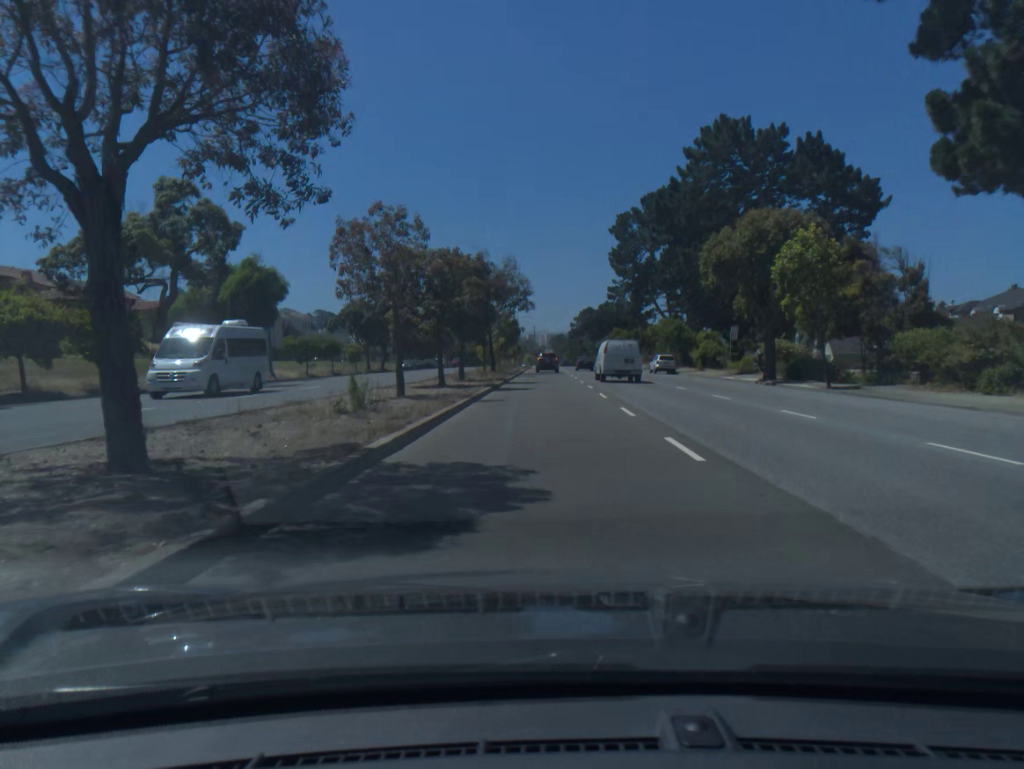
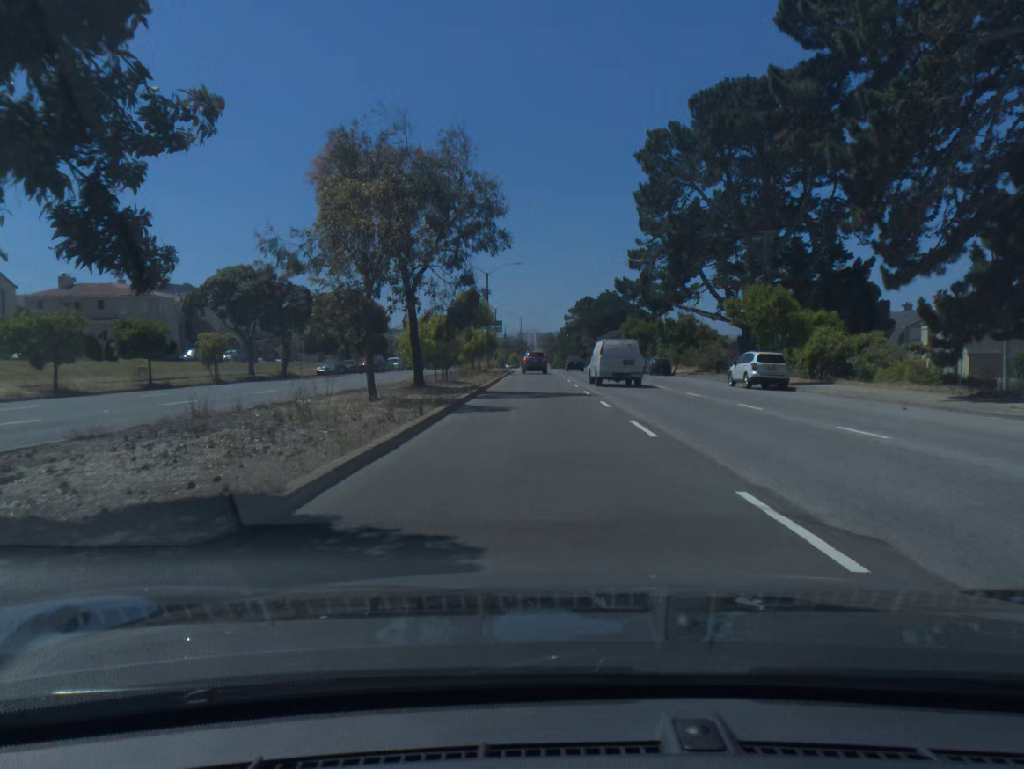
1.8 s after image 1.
(+0.1, +33.4) m; +1°
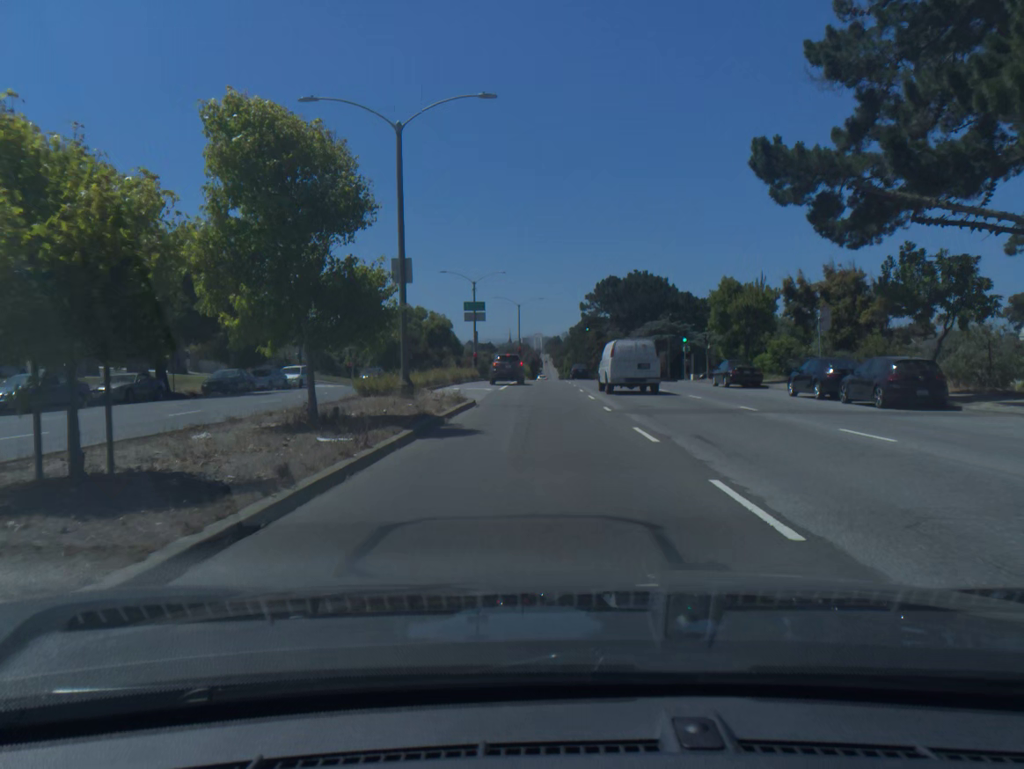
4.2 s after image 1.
(-0.2, +43.4) m; 0°
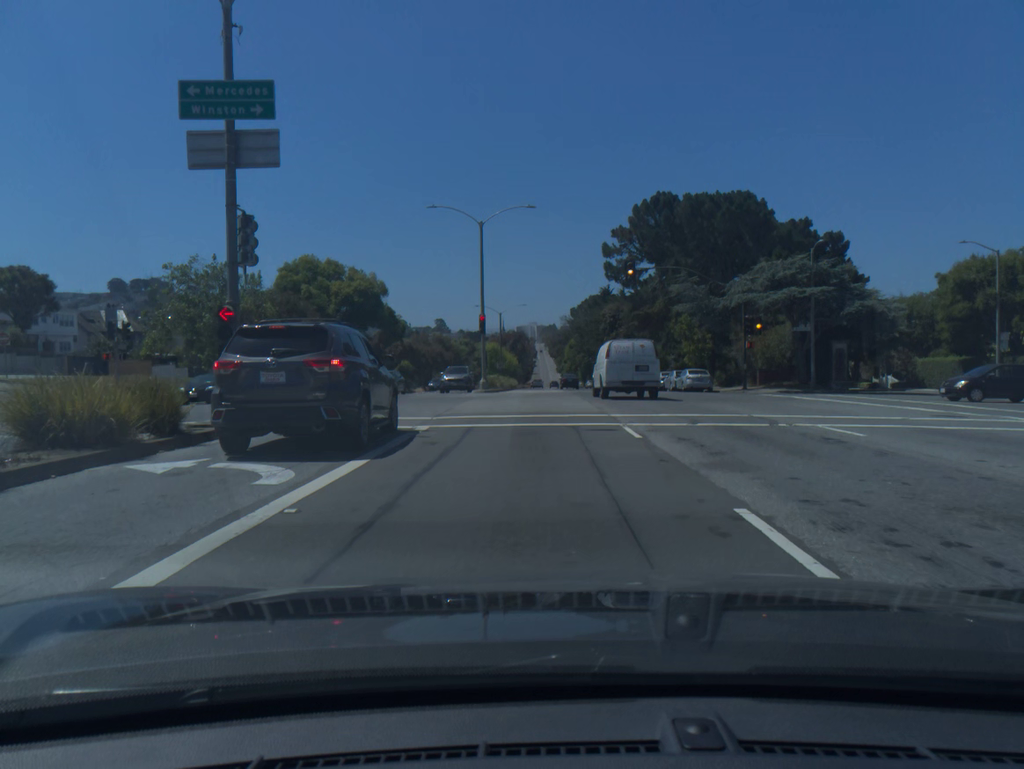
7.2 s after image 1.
(+0.2, +52.3) m; 0°
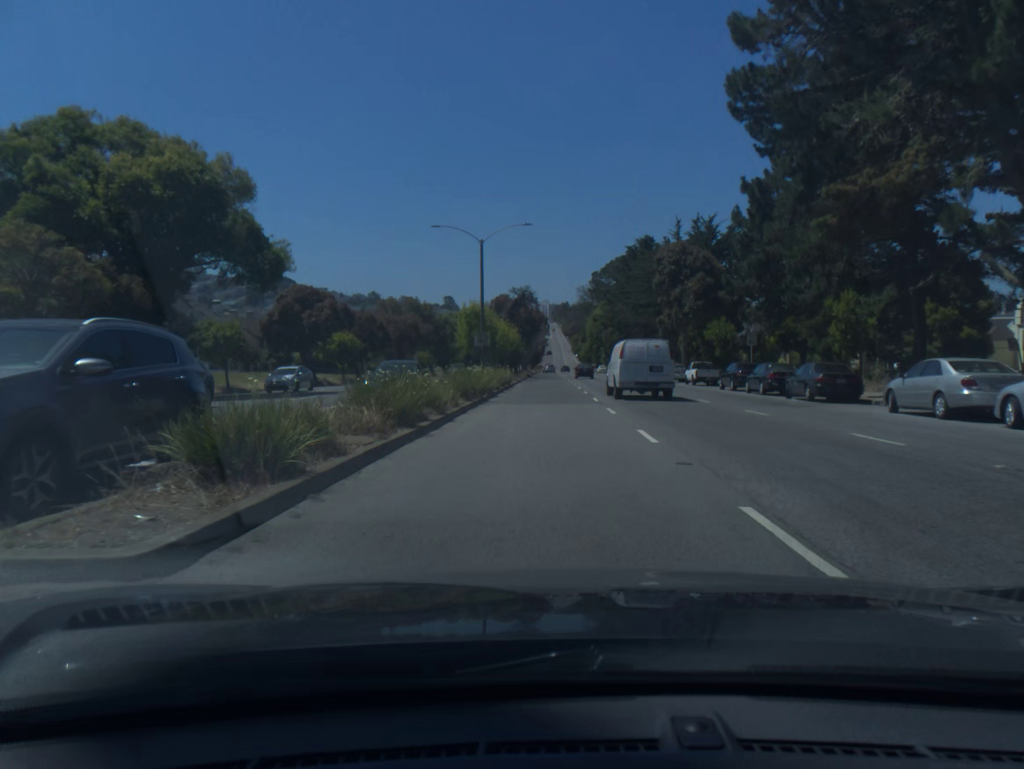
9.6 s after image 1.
(-0.4, +41.4) m; -1°
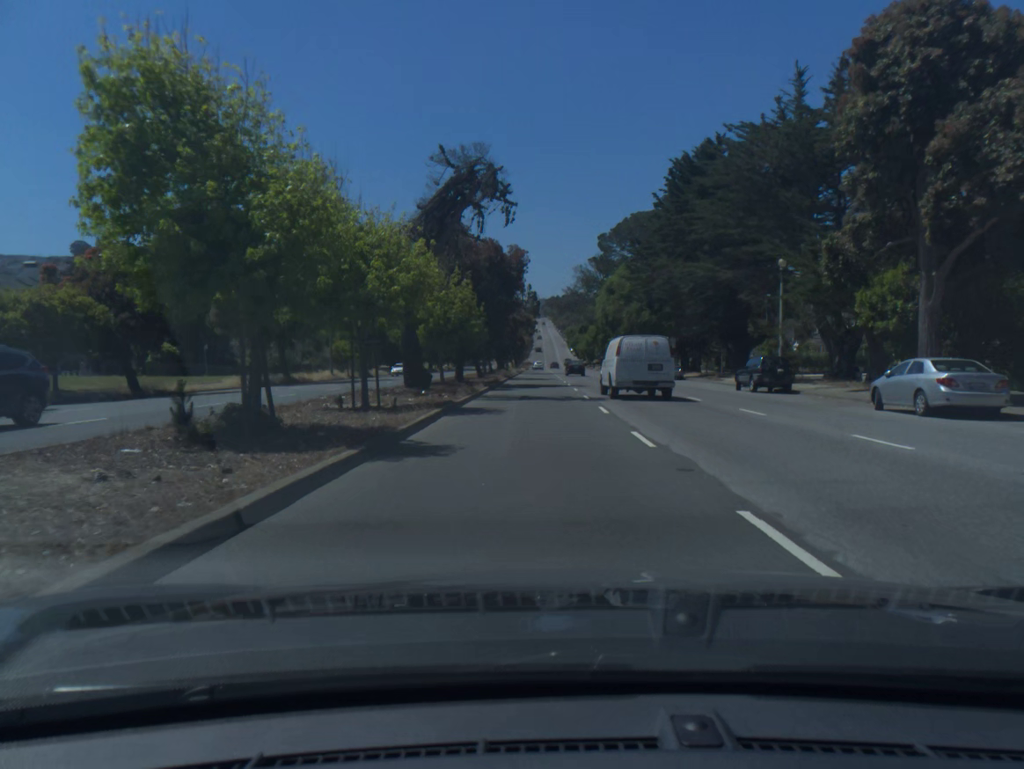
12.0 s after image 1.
(+0.3, +44.5) m; +1°
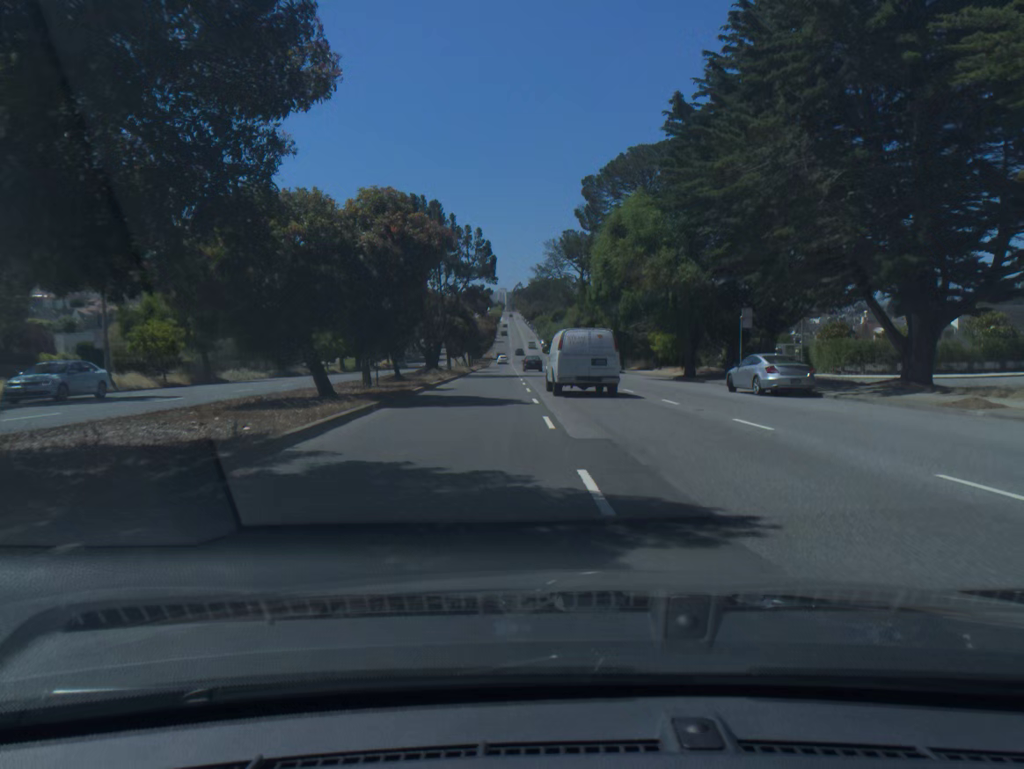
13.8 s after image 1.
(+0.8, +34.5) m; +2°
